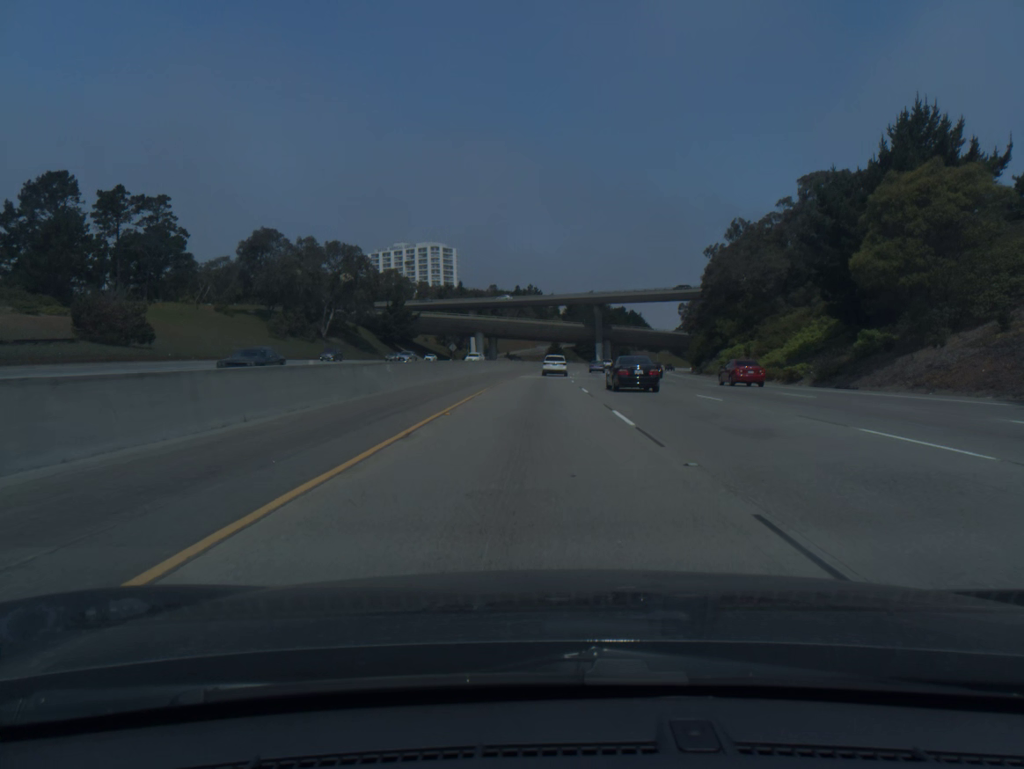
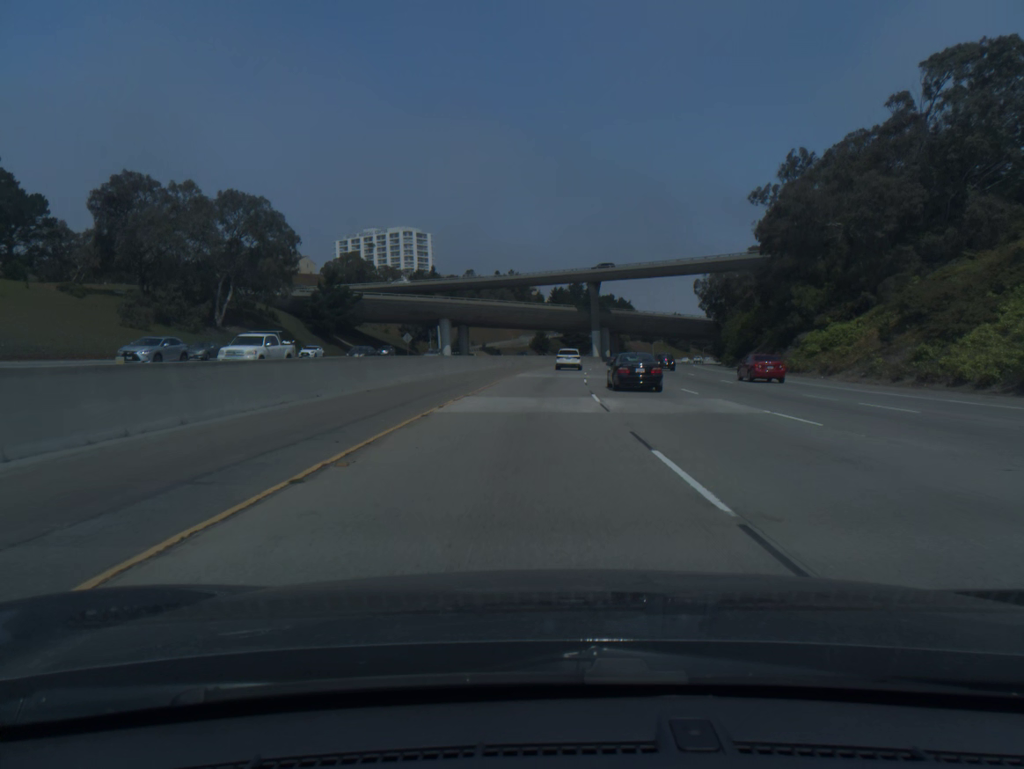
(+0.2, +36.8) m; +1°
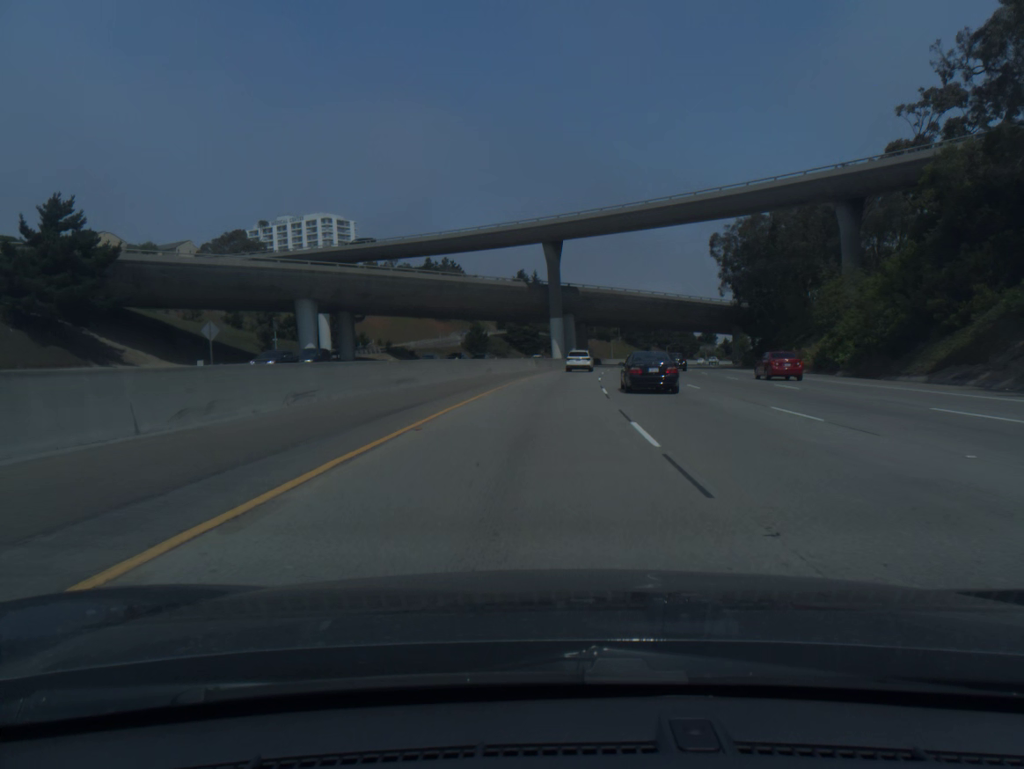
(+1.7, +54.5) m; +4°
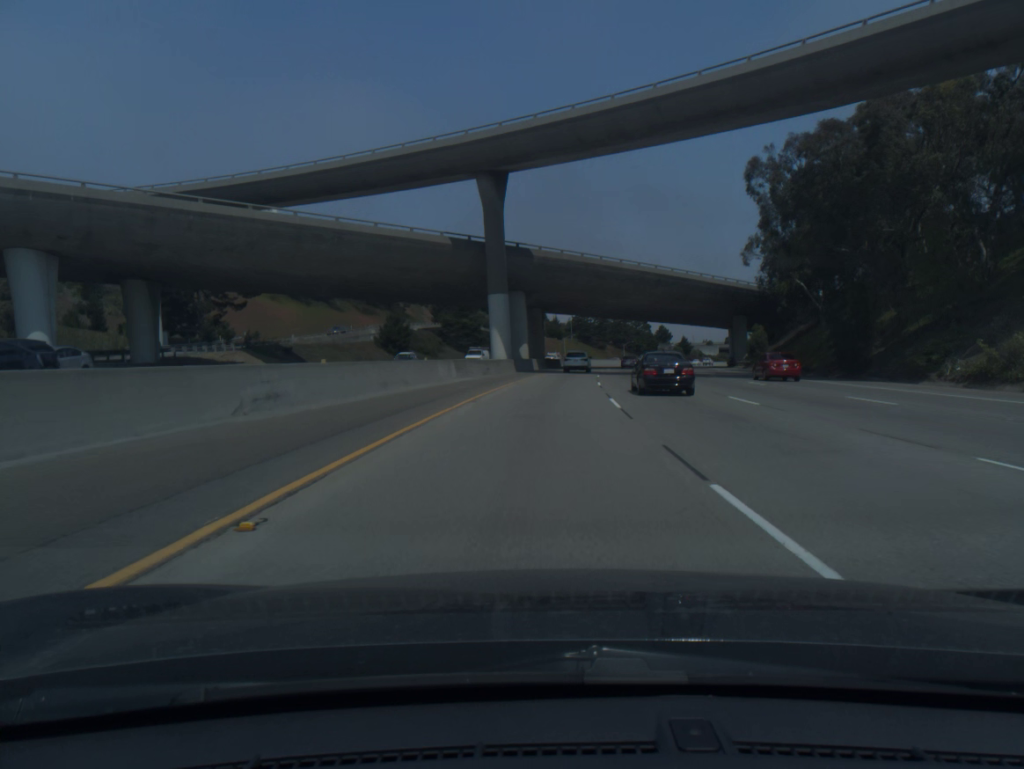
(+1.1, +35.9) m; +4°
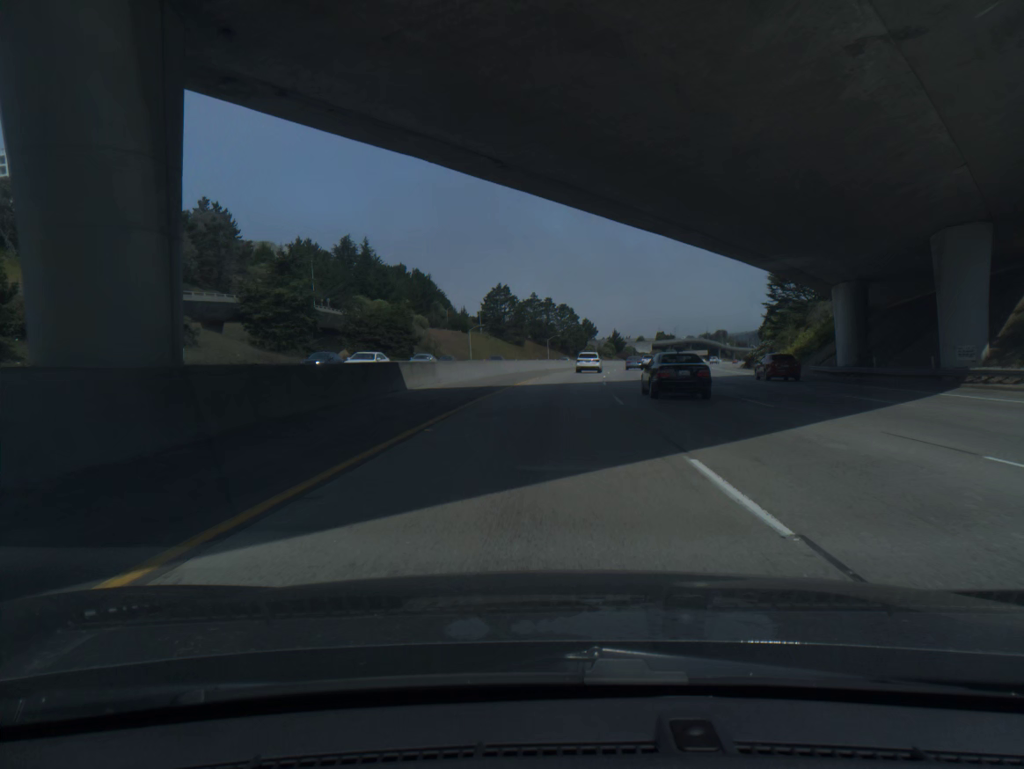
(+4.3, +71.8) m; +6°
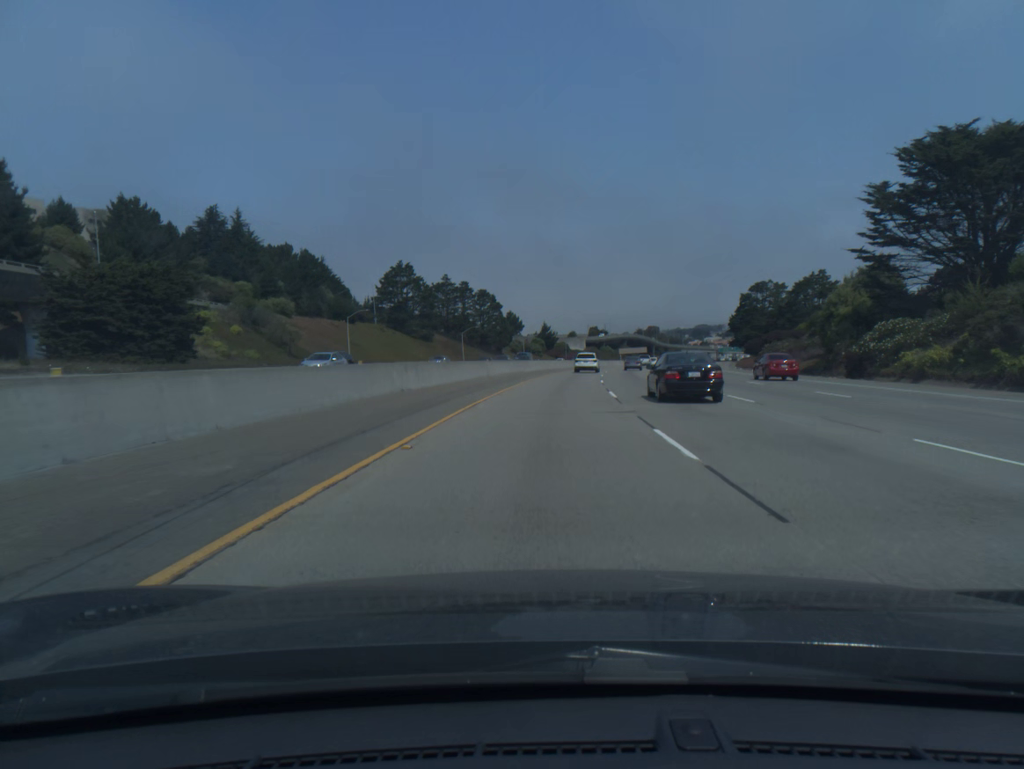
(+2.6, +54.4) m; +5°
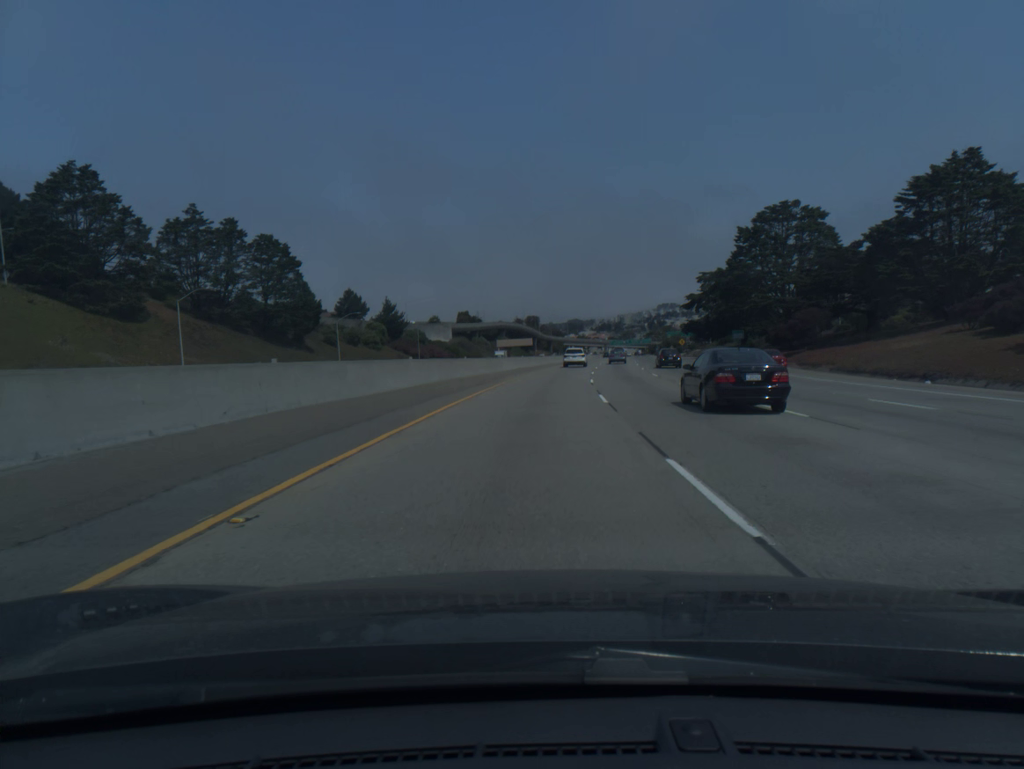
(+7.2, +91.9) m; +9°
